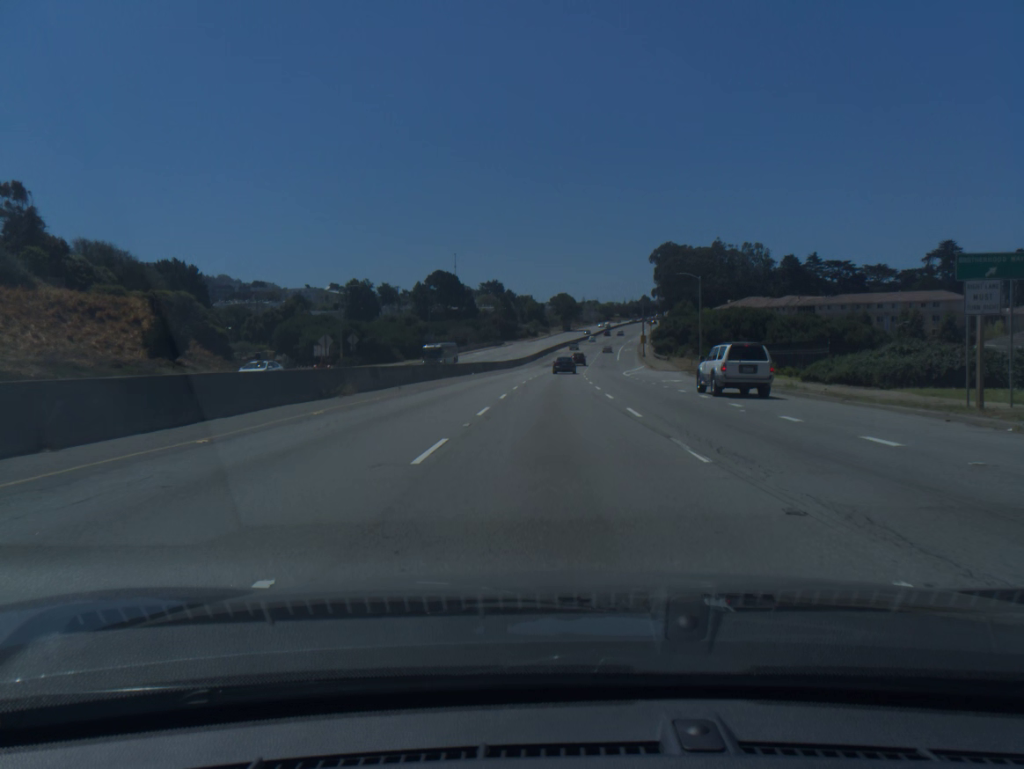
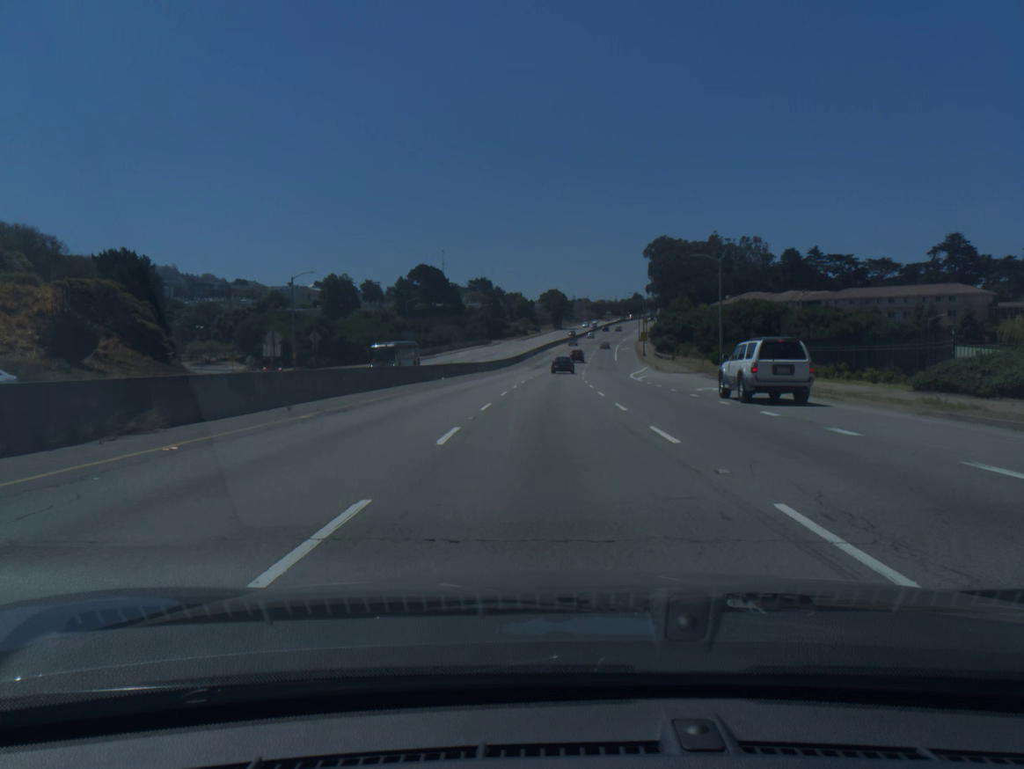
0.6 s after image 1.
(+0.1, +12.5) m; +1°
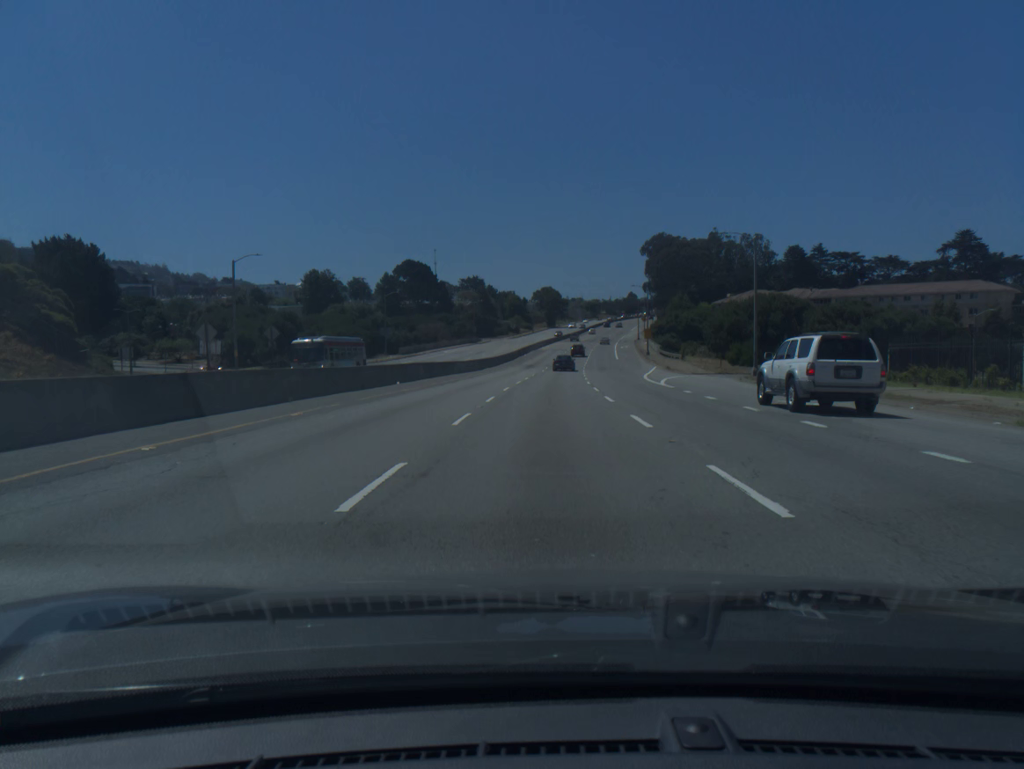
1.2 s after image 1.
(+0.1, +12.6) m; 0°
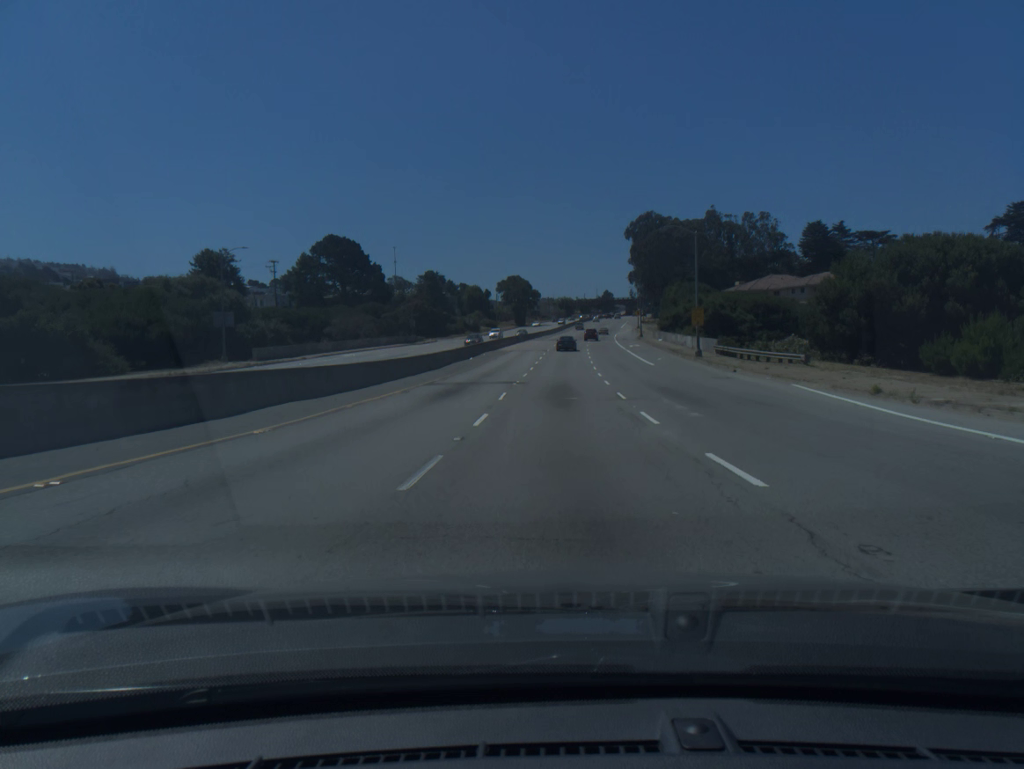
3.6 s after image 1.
(+0.7, +50.5) m; +2°
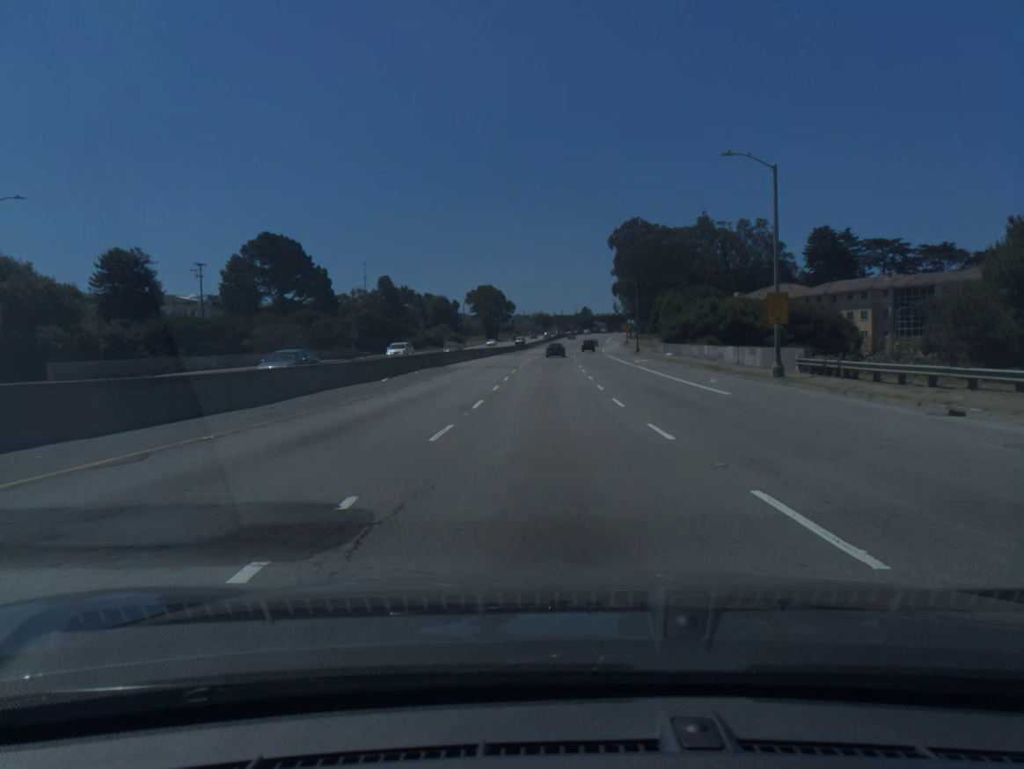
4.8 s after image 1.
(+0.4, +25.1) m; +2°
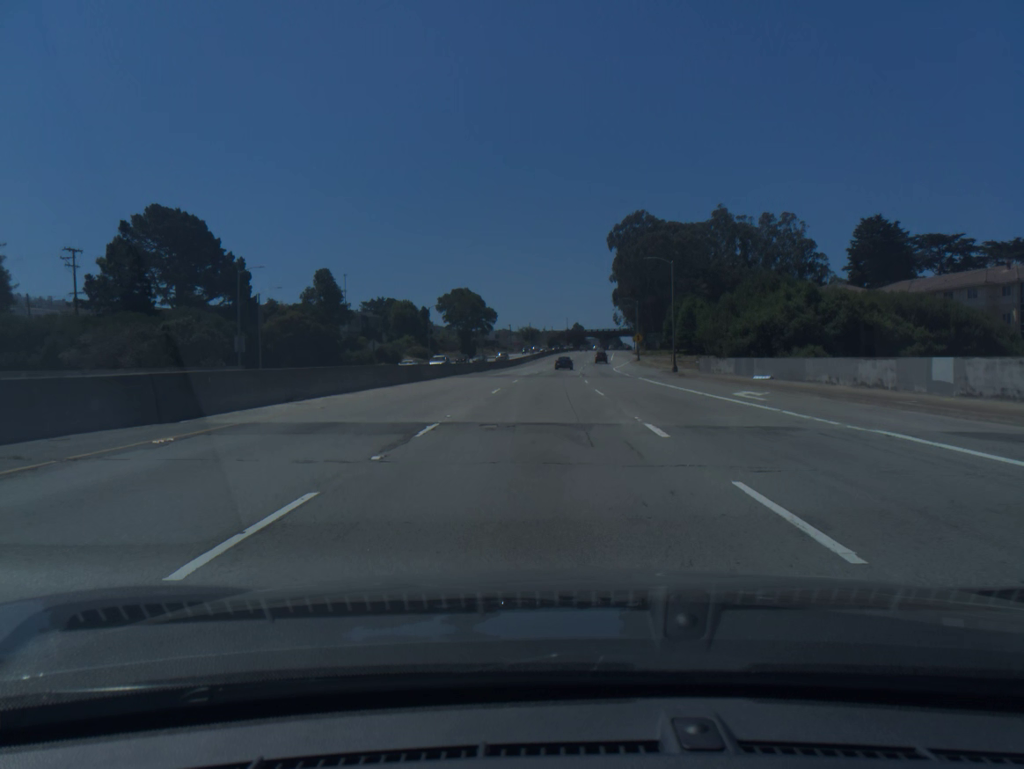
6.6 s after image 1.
(+0.3, +36.8) m; +1°
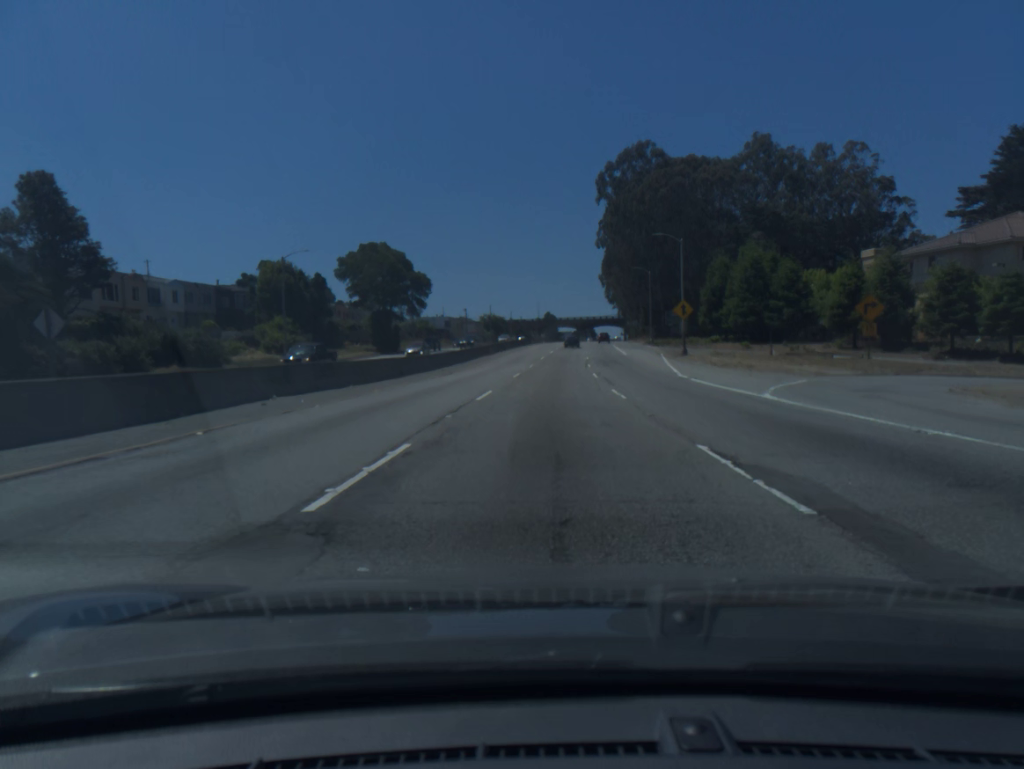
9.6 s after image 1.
(+1.0, +60.2) m; +2°
